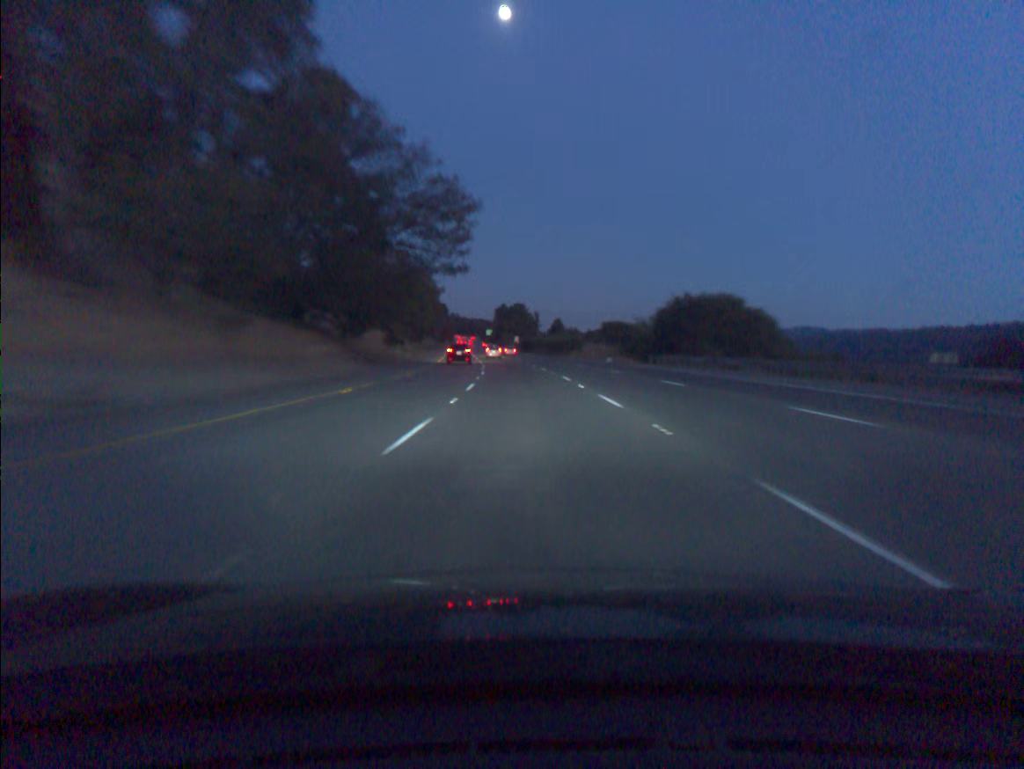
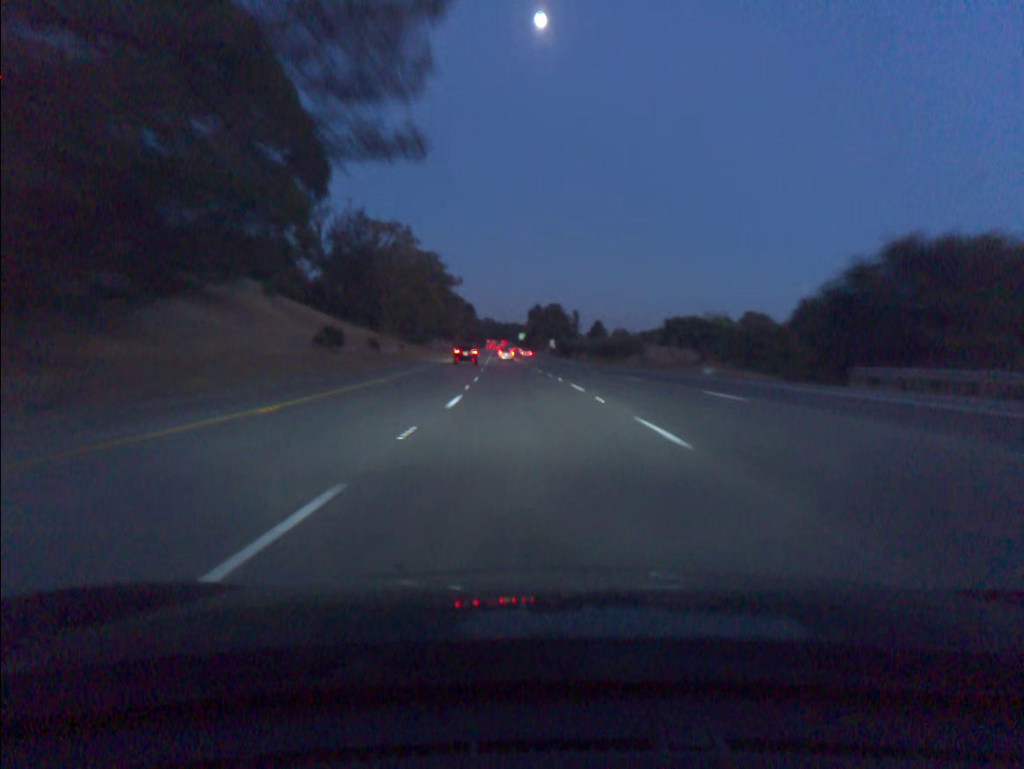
(-0.8, +36.3) m; -3°
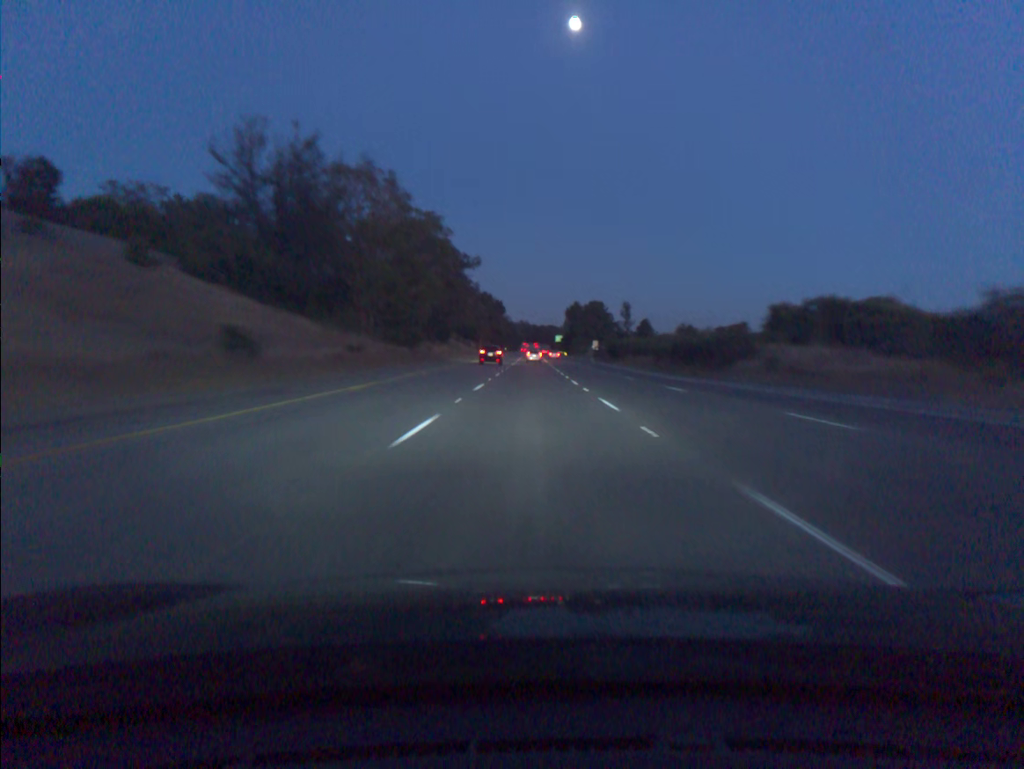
(-0.9, +36.3) m; -3°
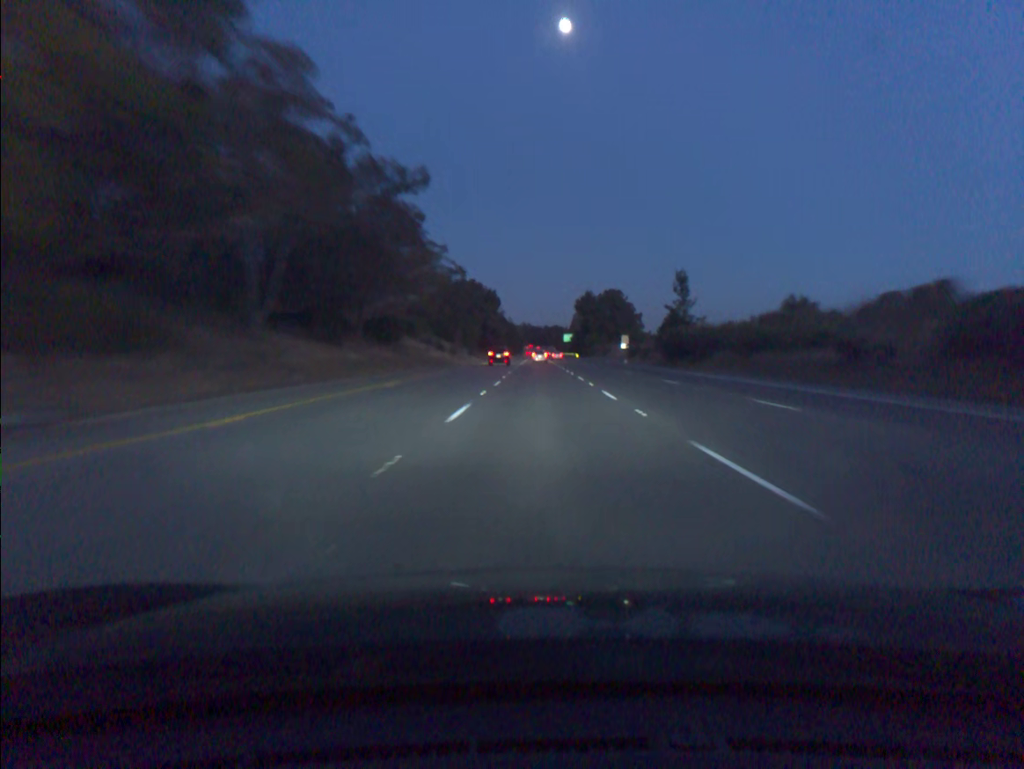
(-0.5, +54.6) m; 0°
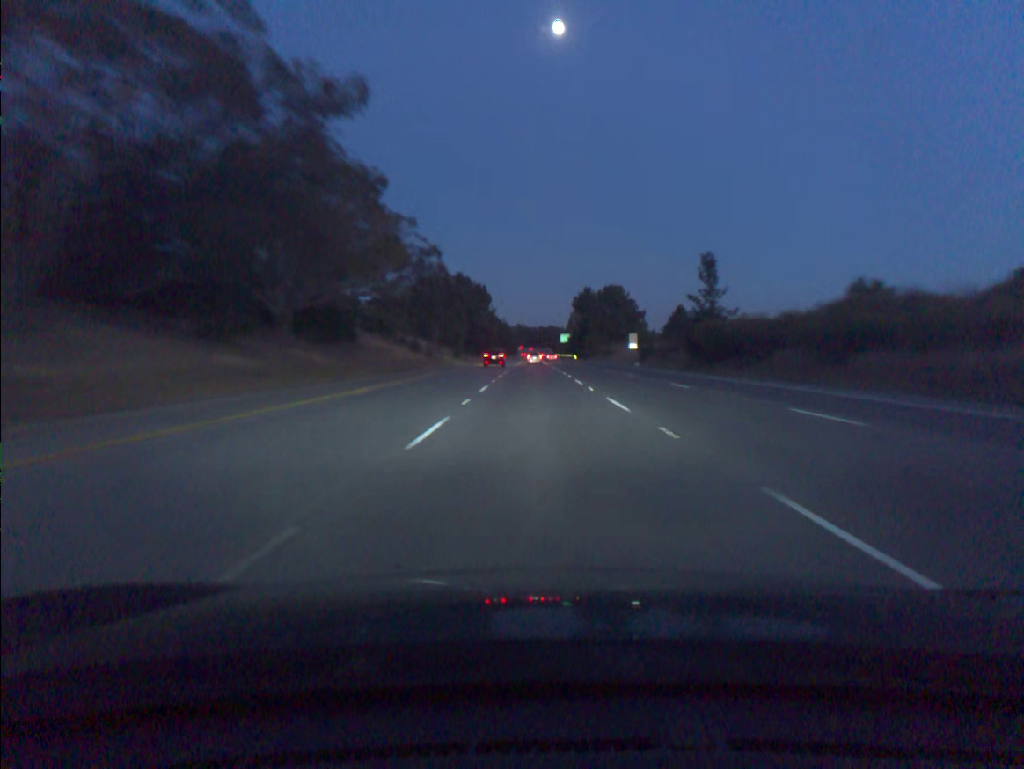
(0.0, +18.2) m; 0°
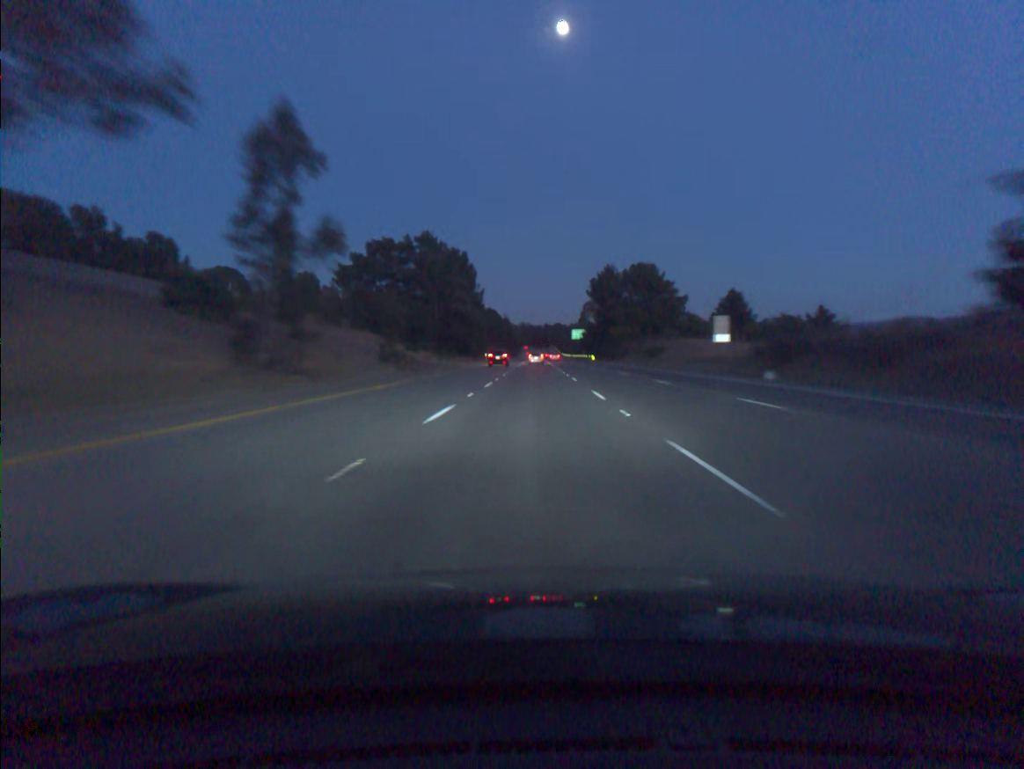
(0.0, +54.7) m; 0°
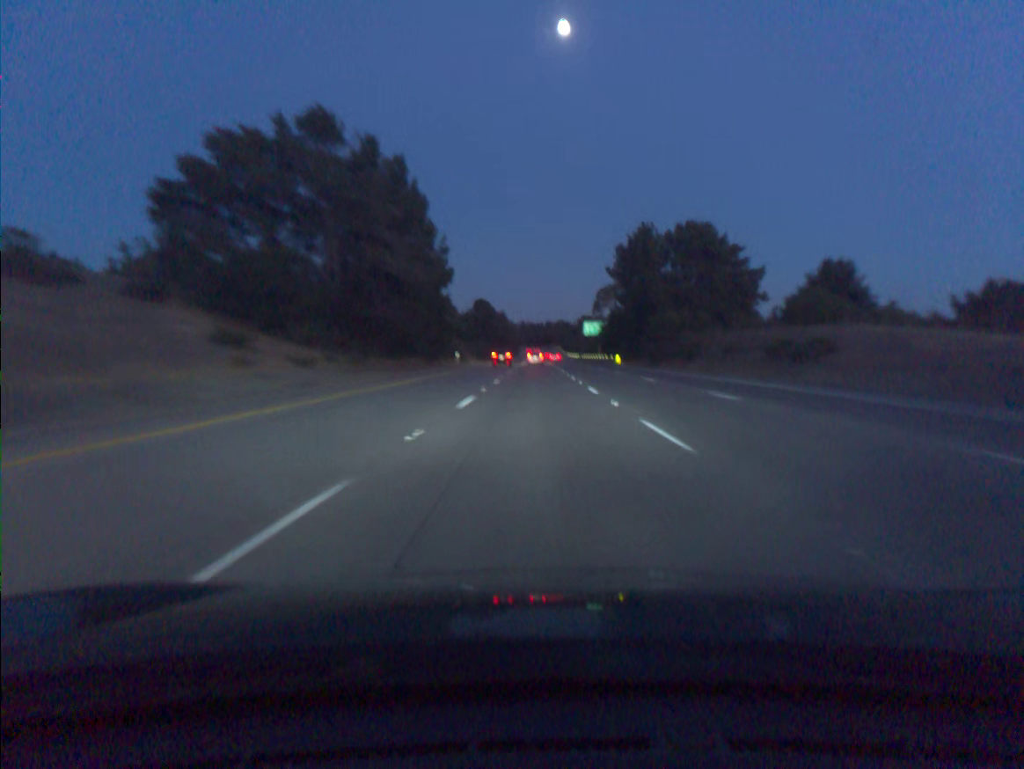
(-0.1, +54.9) m; 0°
